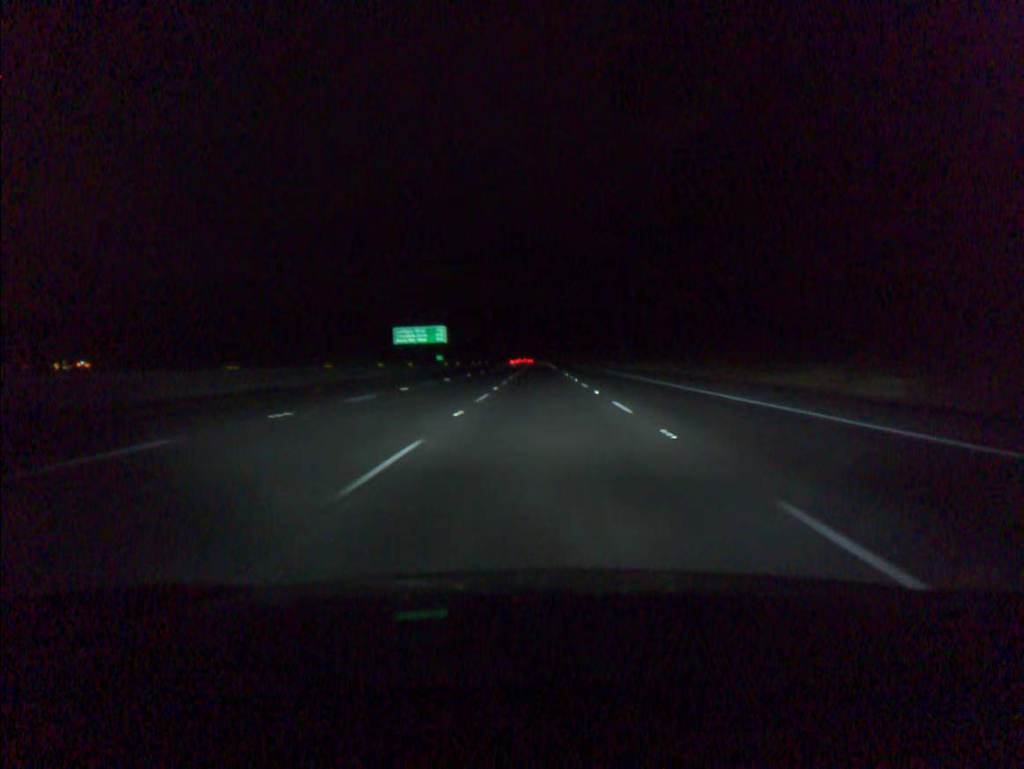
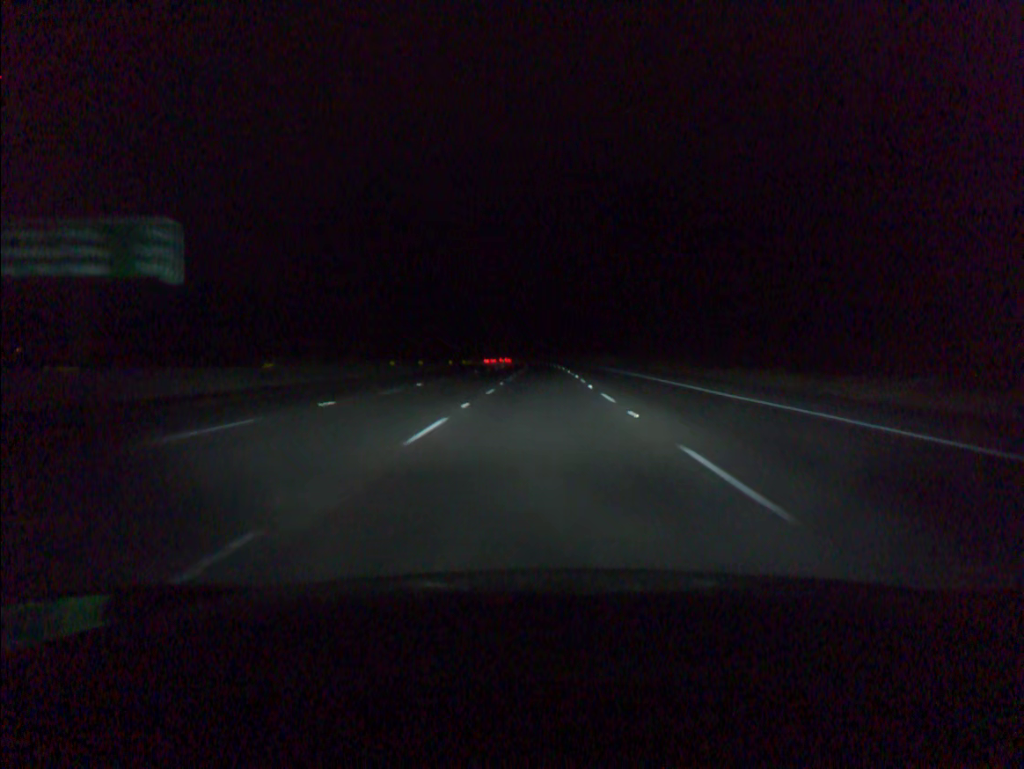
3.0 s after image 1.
(+0.3, +83.8) m; 0°
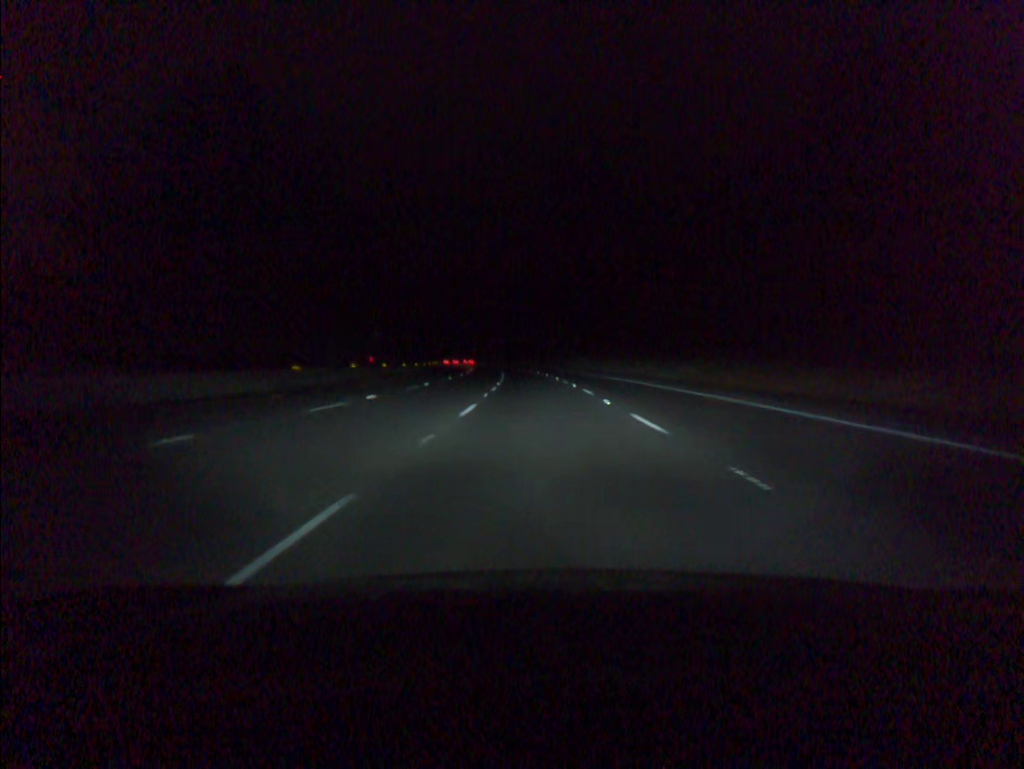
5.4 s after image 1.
(+0.2, +67.0) m; 0°
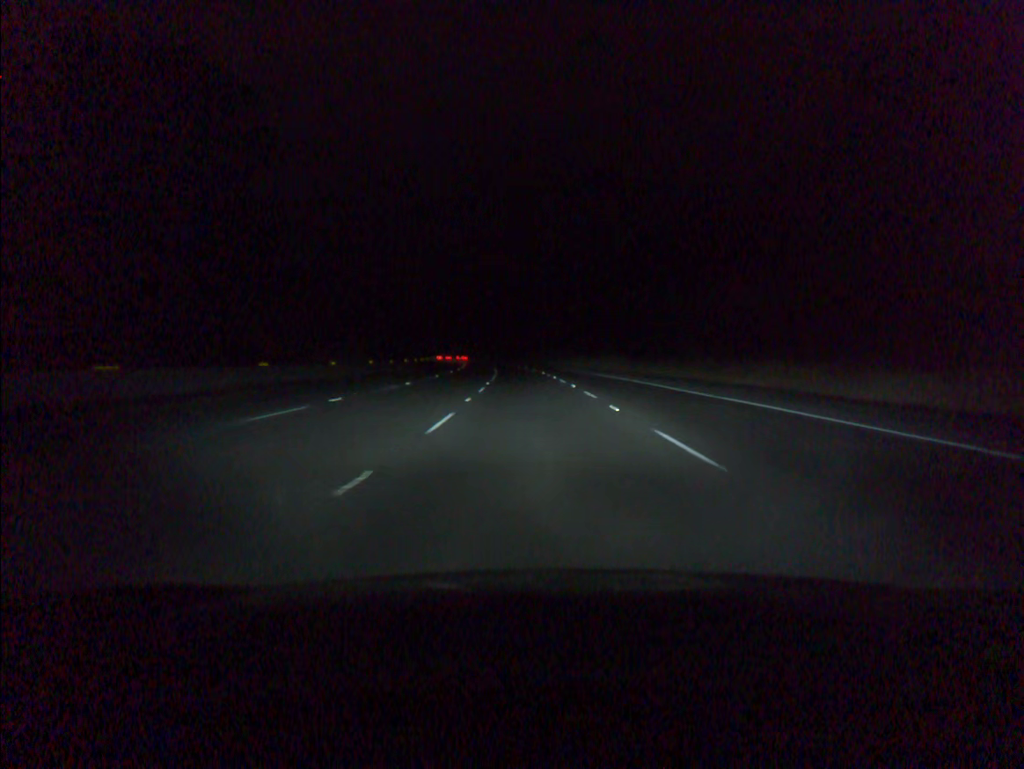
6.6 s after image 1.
(-0.2, +33.5) m; -1°
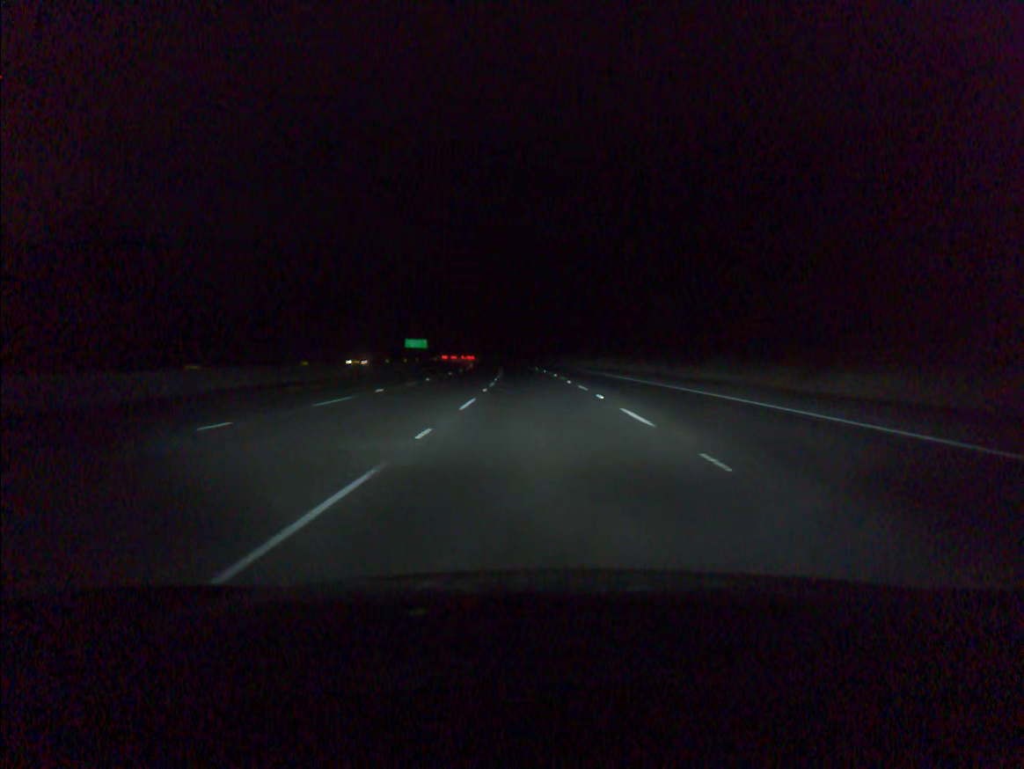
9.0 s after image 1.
(-1.8, +67.2) m; -3°
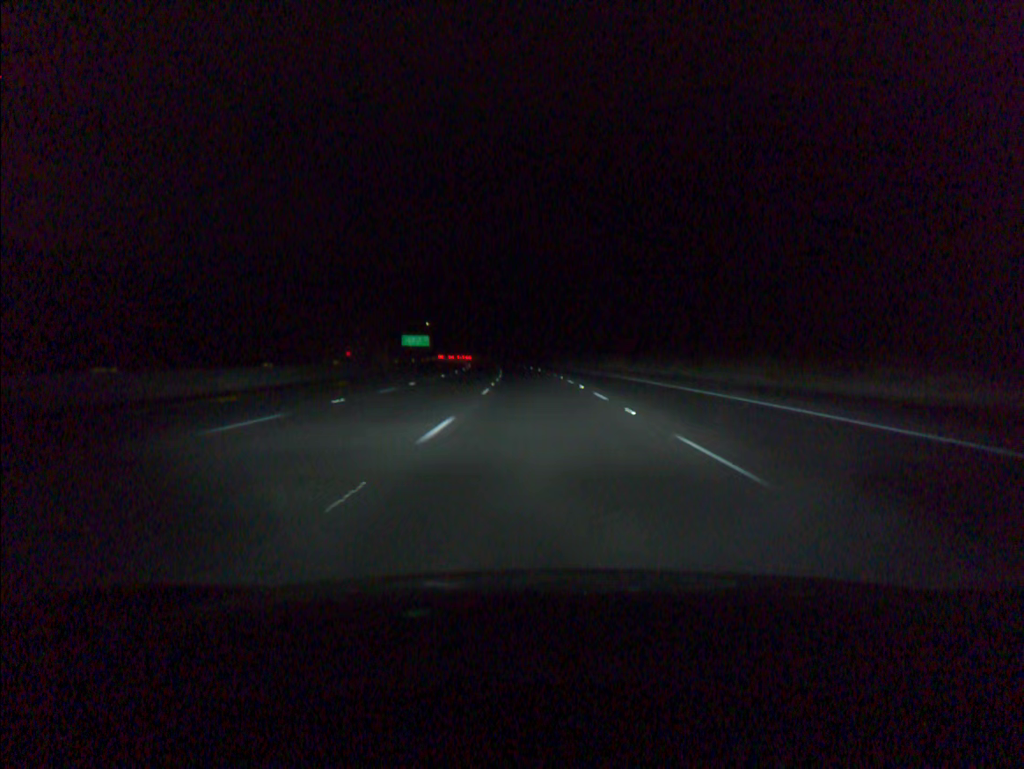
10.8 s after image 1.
(-0.9, +50.5) m; -2°
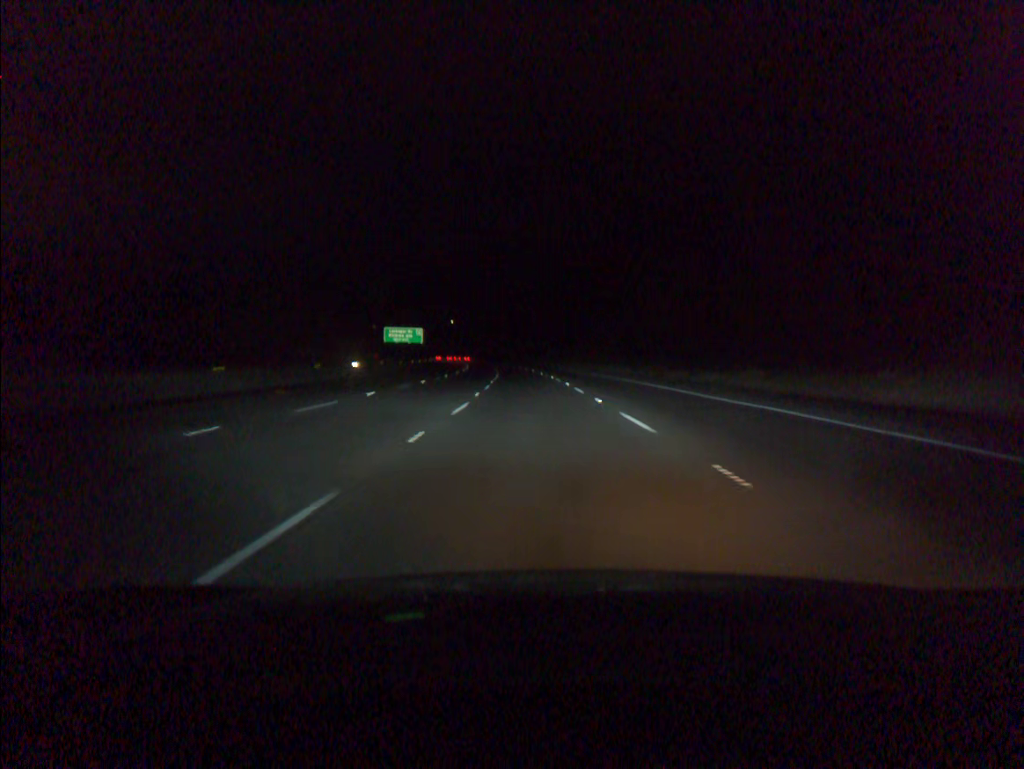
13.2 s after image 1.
(-1.4, +67.2) m; -3°
